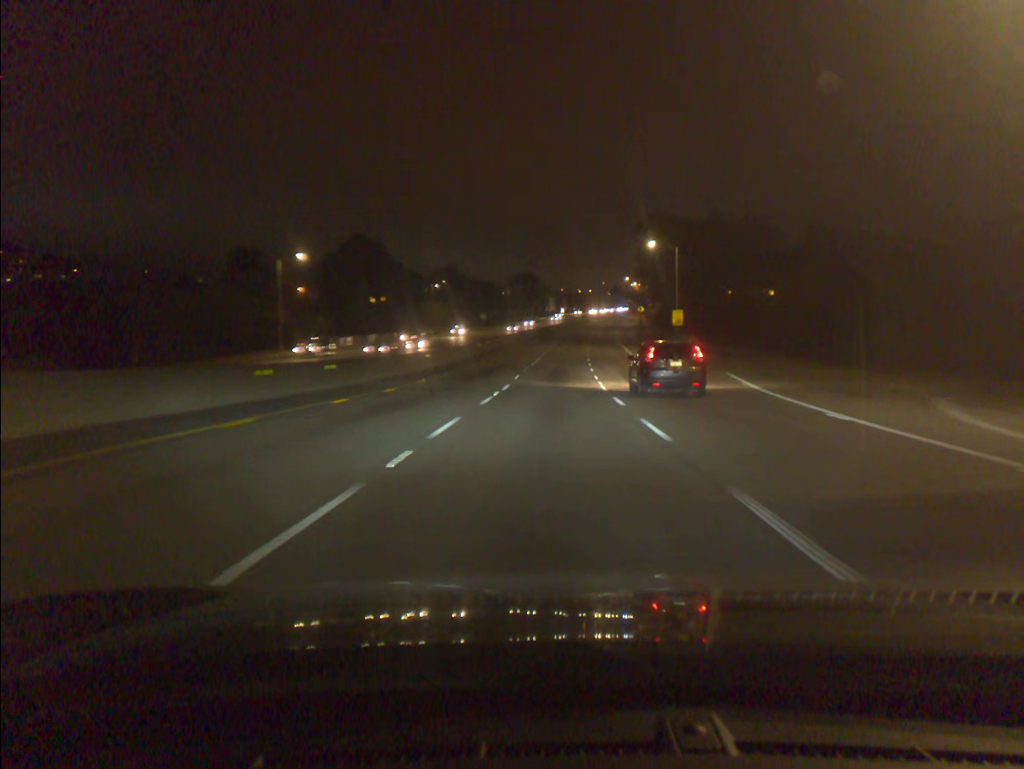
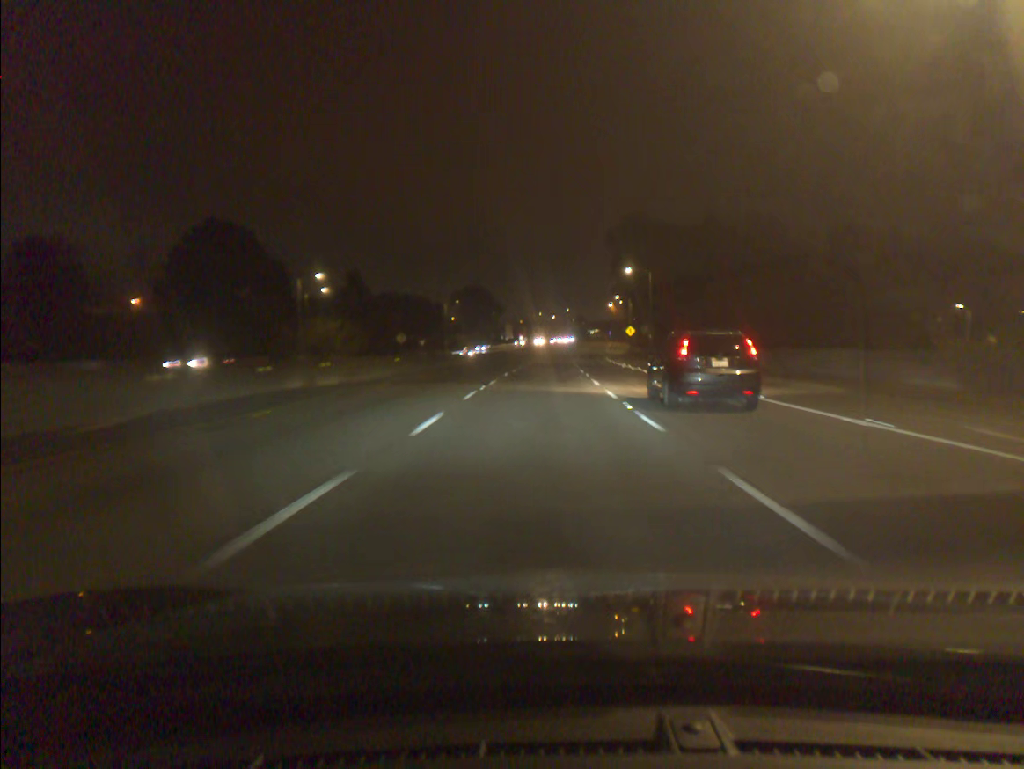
(+1.7, +58.1) m; +3°
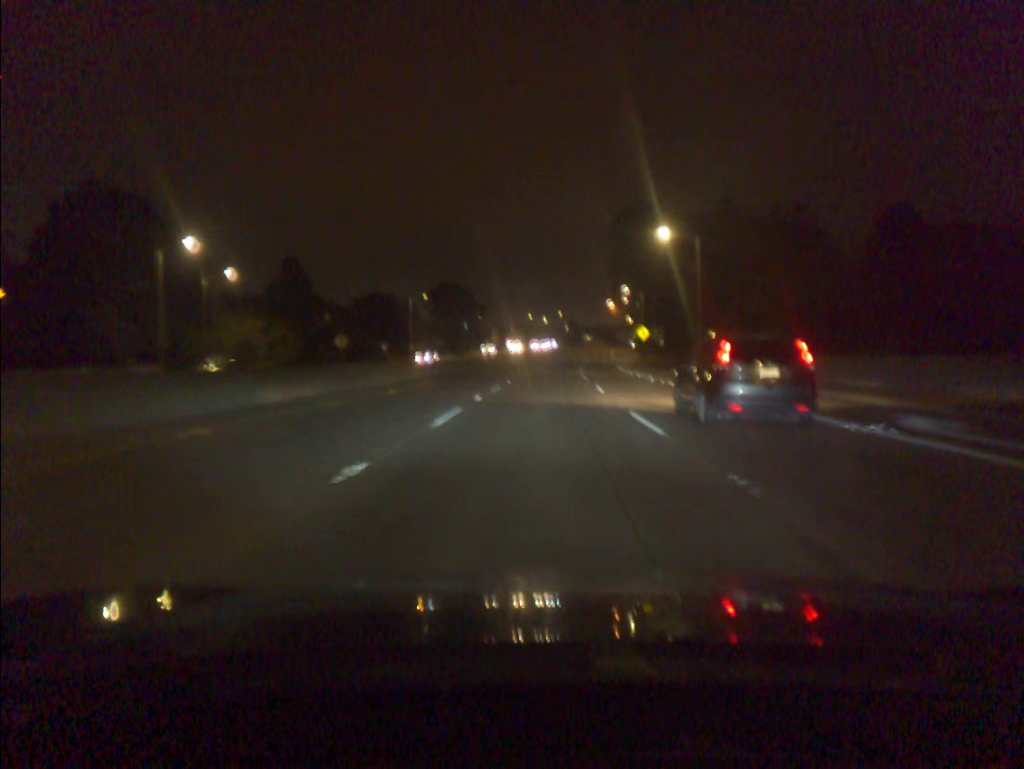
(+0.2, +29.1) m; +1°
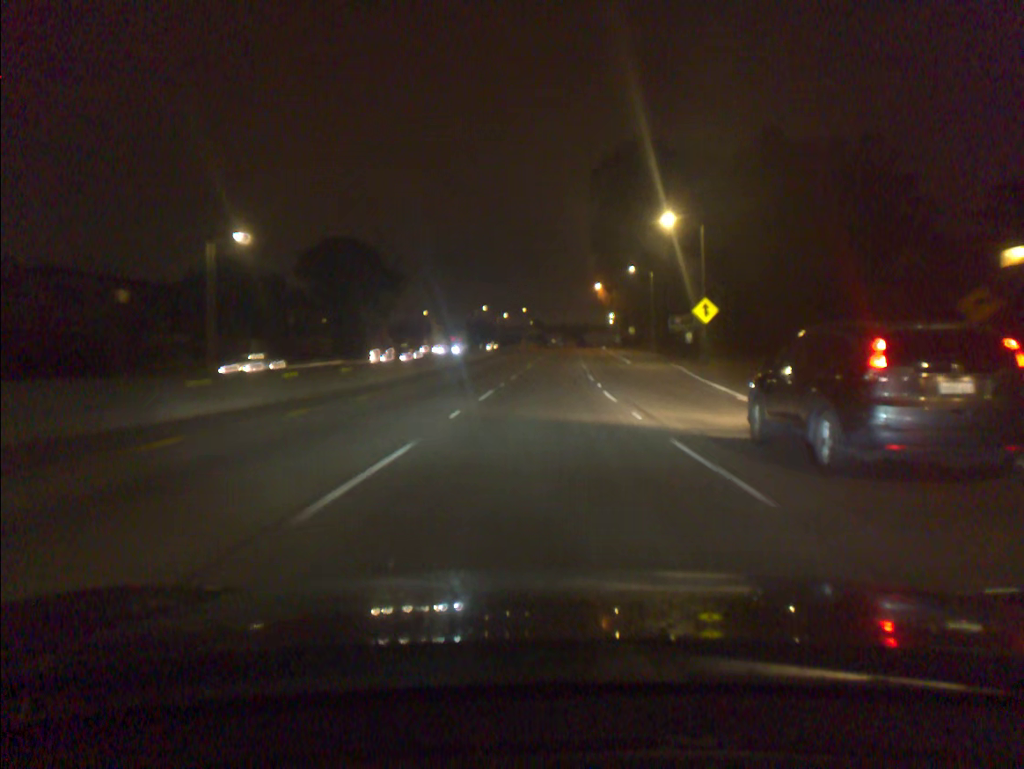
(+1.1, +59.2) m; +3°
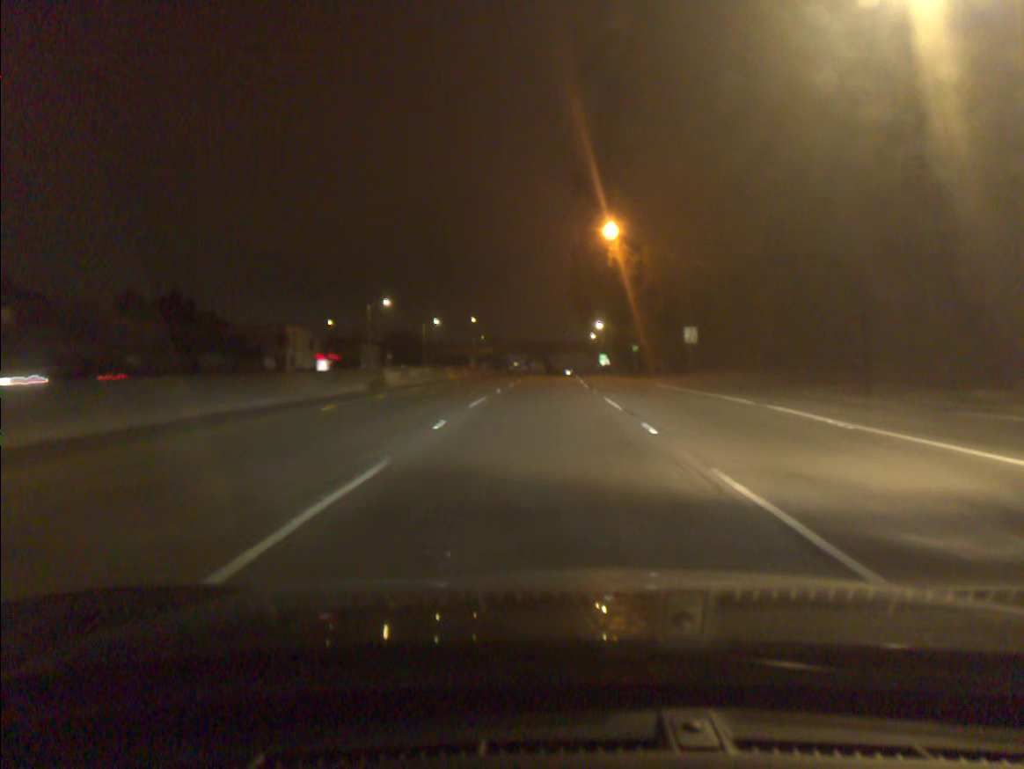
(+1.8, +75.7) m; +3°
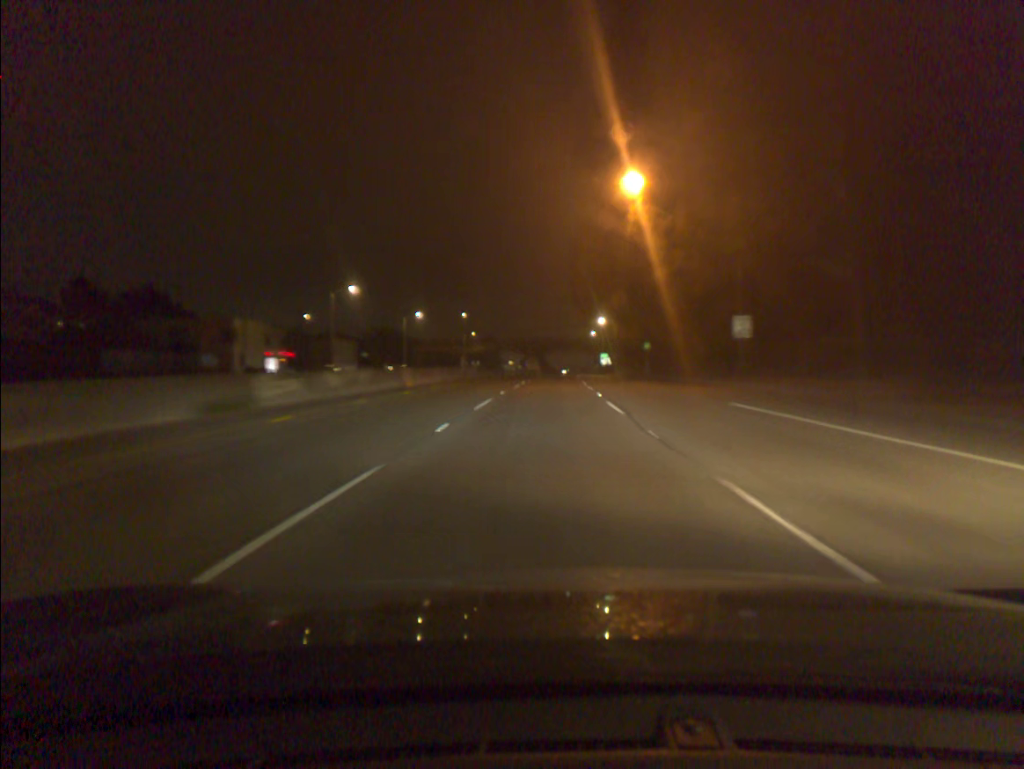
(+0.1, +15.1) m; 0°
